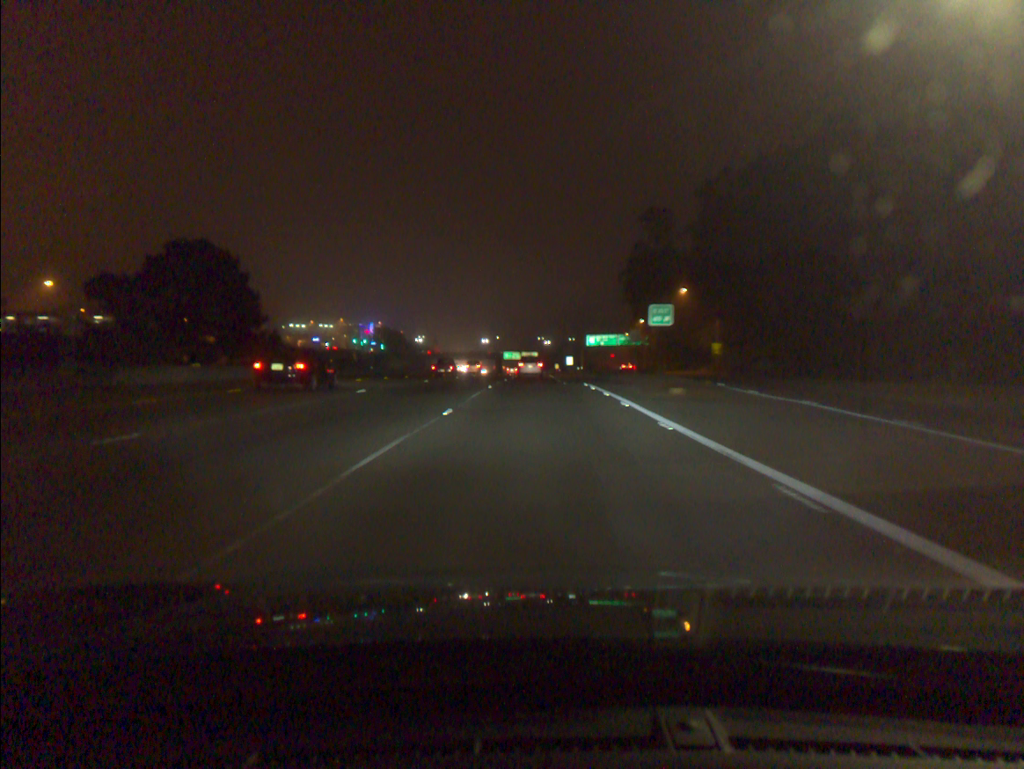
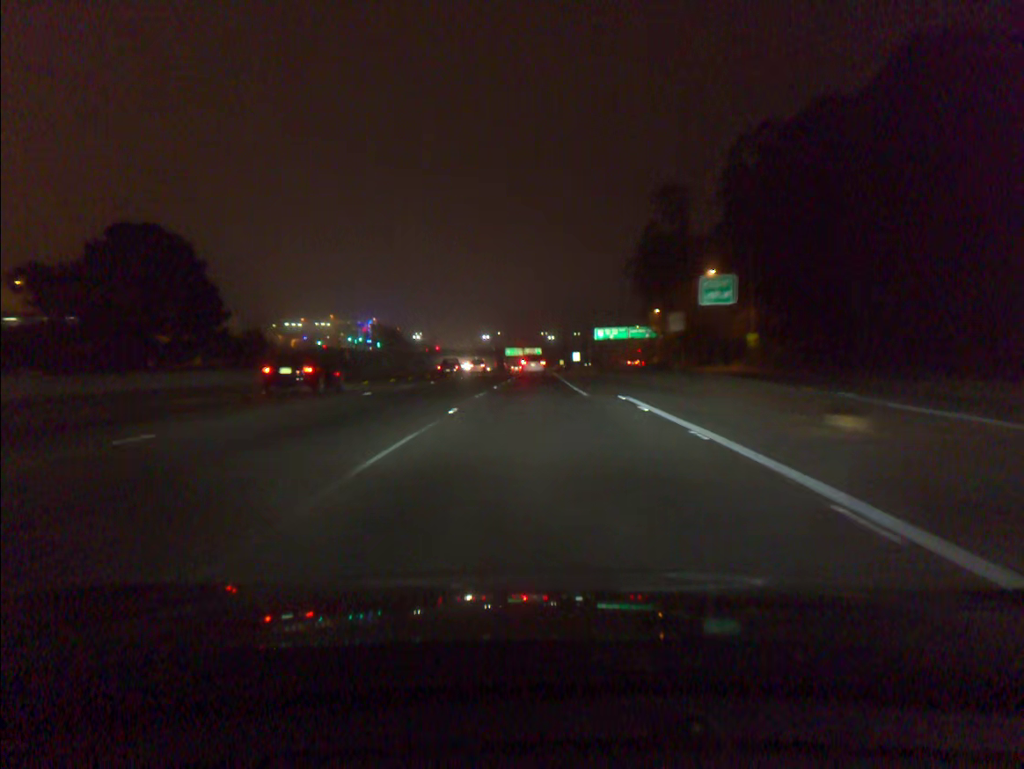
(0.0, +14.5) m; 0°
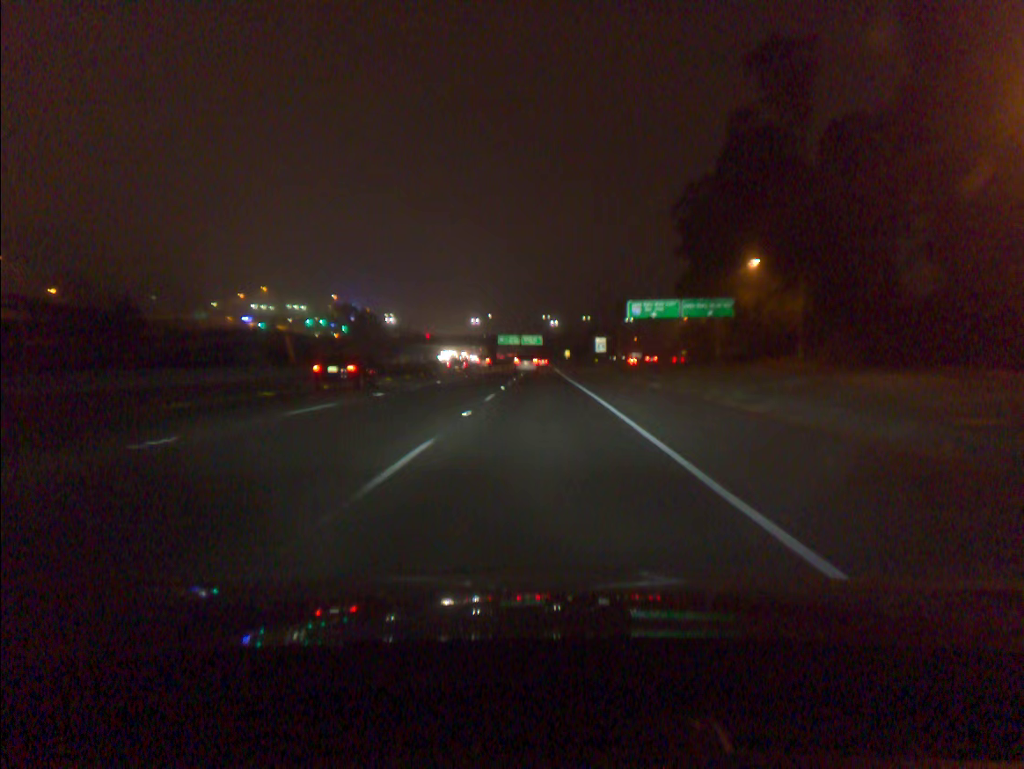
(-0.1, +59.0) m; 0°
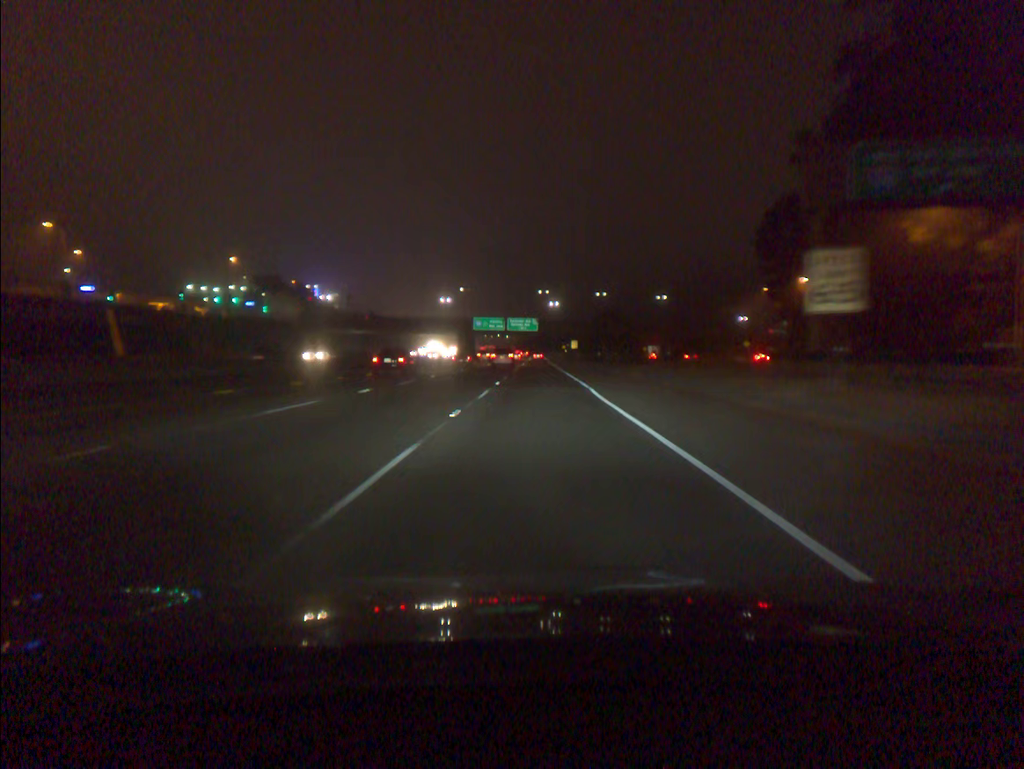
(+0.2, +75.4) m; 0°
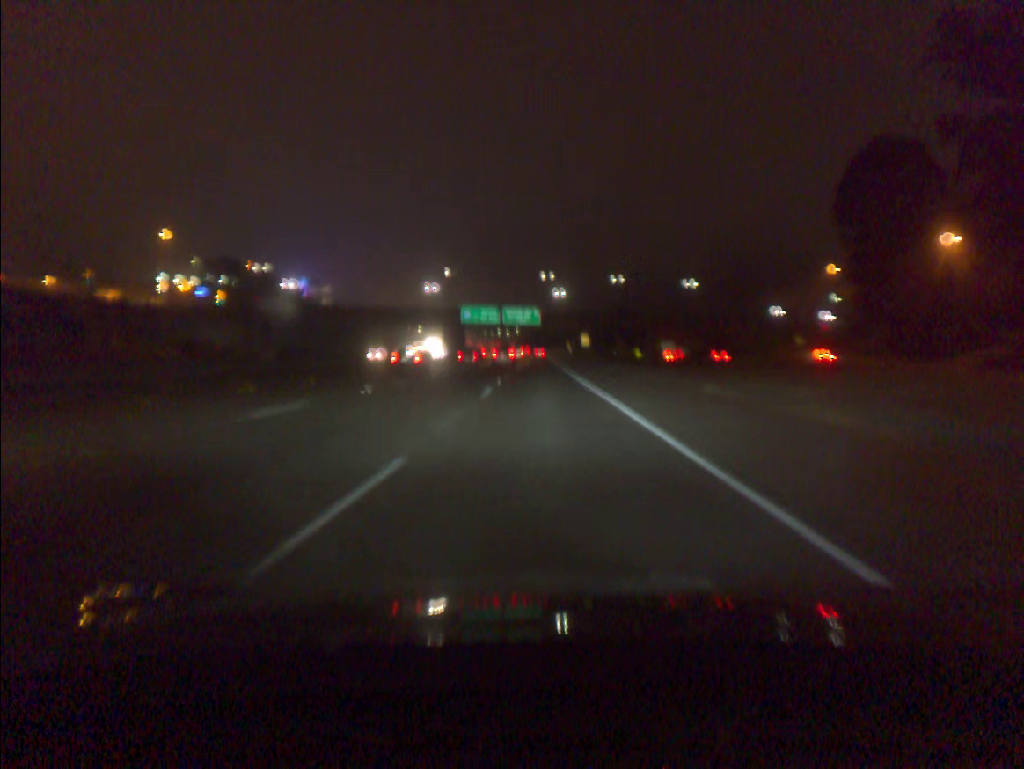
(0.0, +30.7) m; 0°
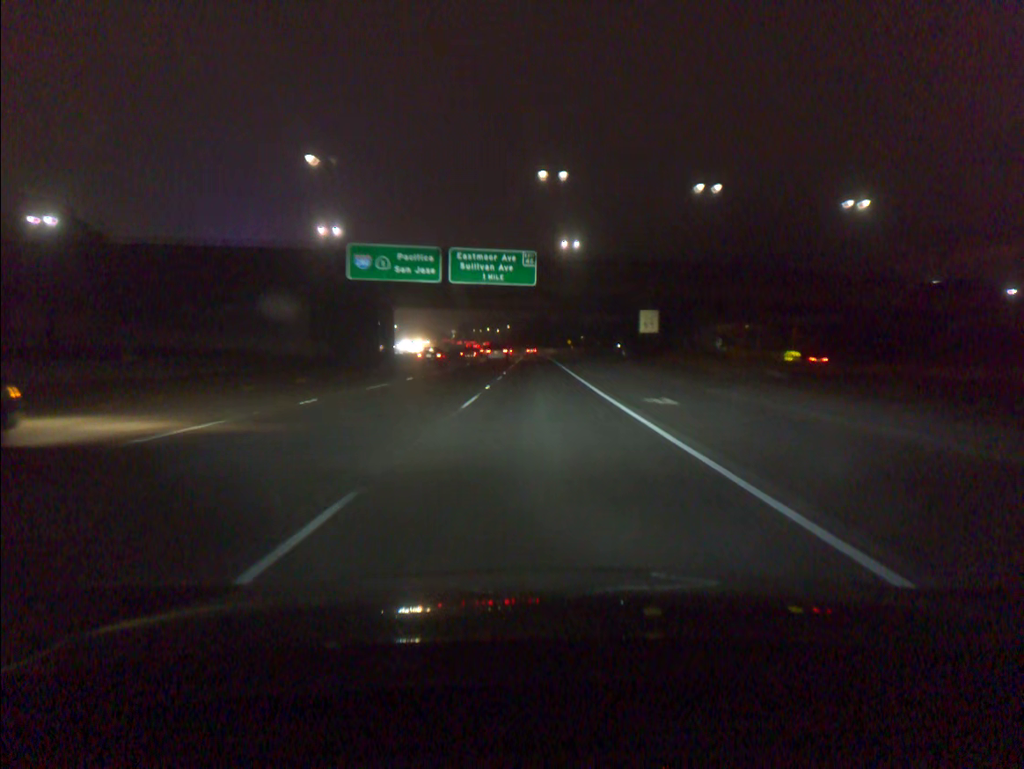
(+0.1, +79.1) m; 0°
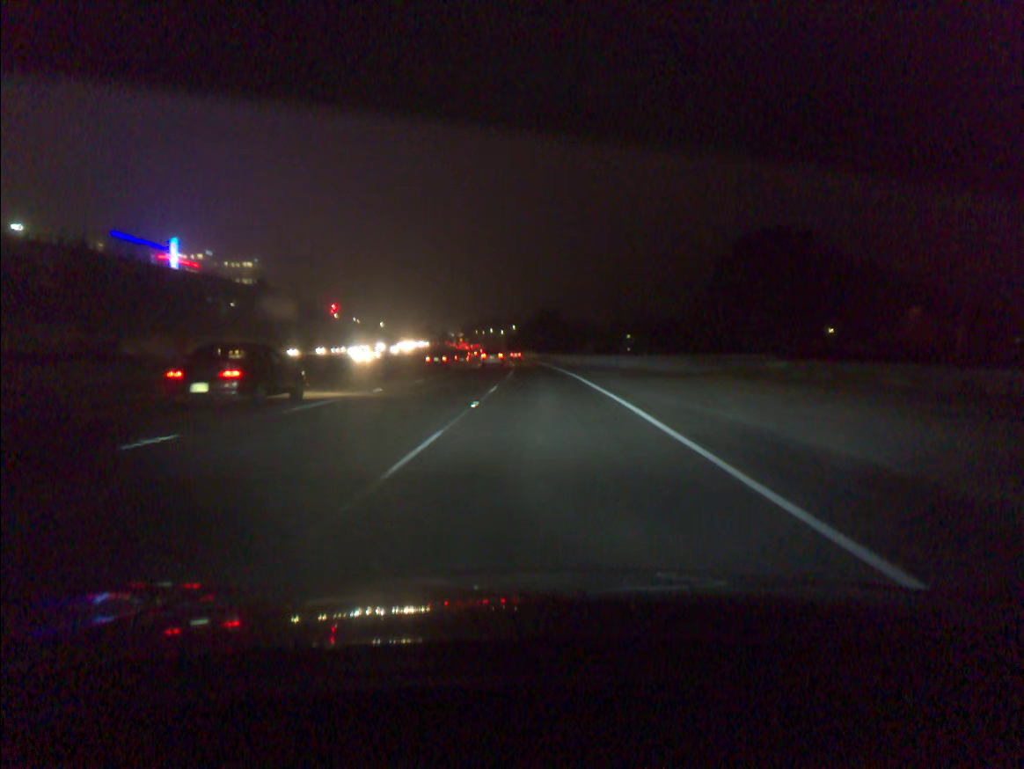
(-0.4, +80.3) m; -1°
